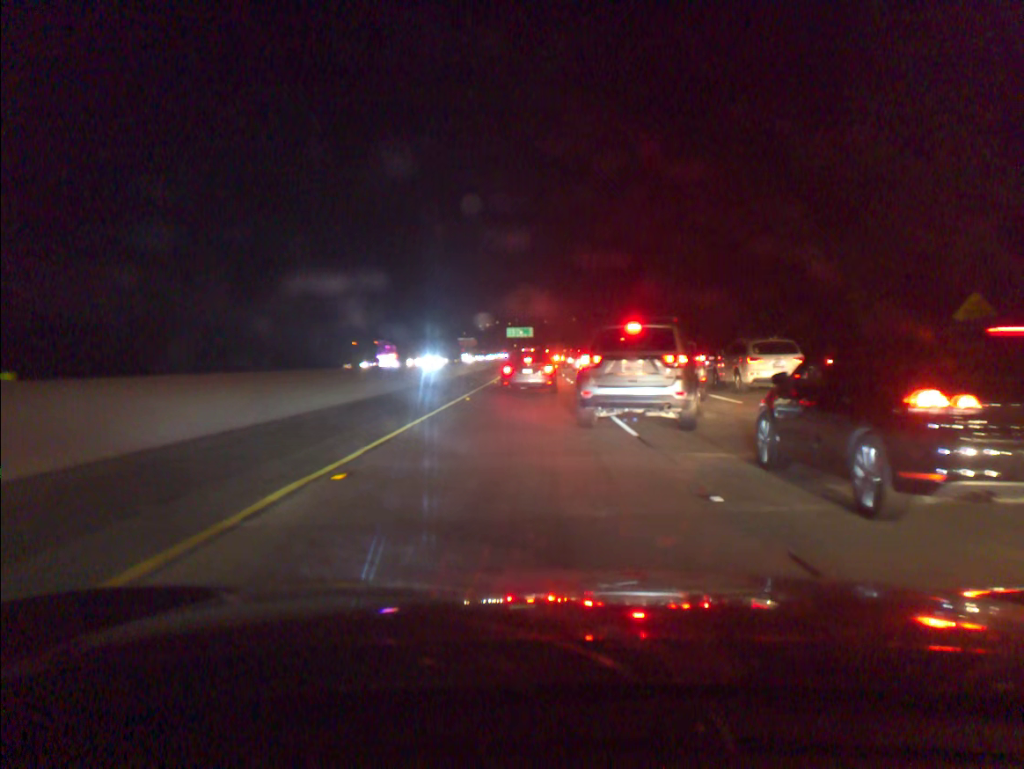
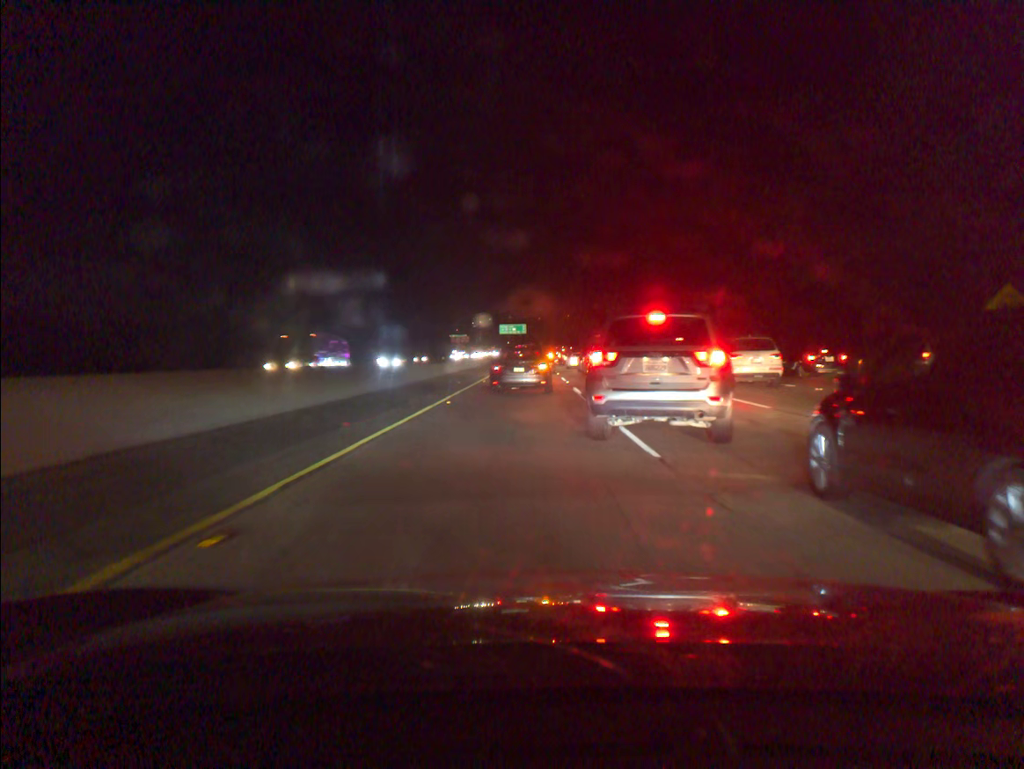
(0.0, +2.9) m; +1°
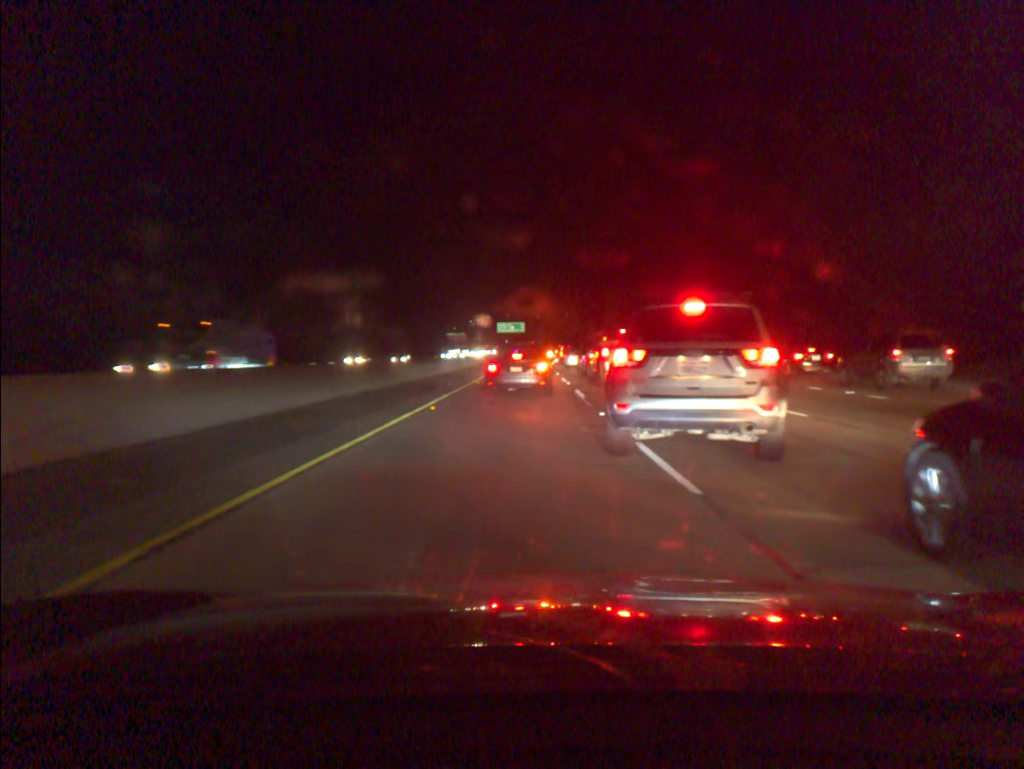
(0.0, +2.5) m; 0°
